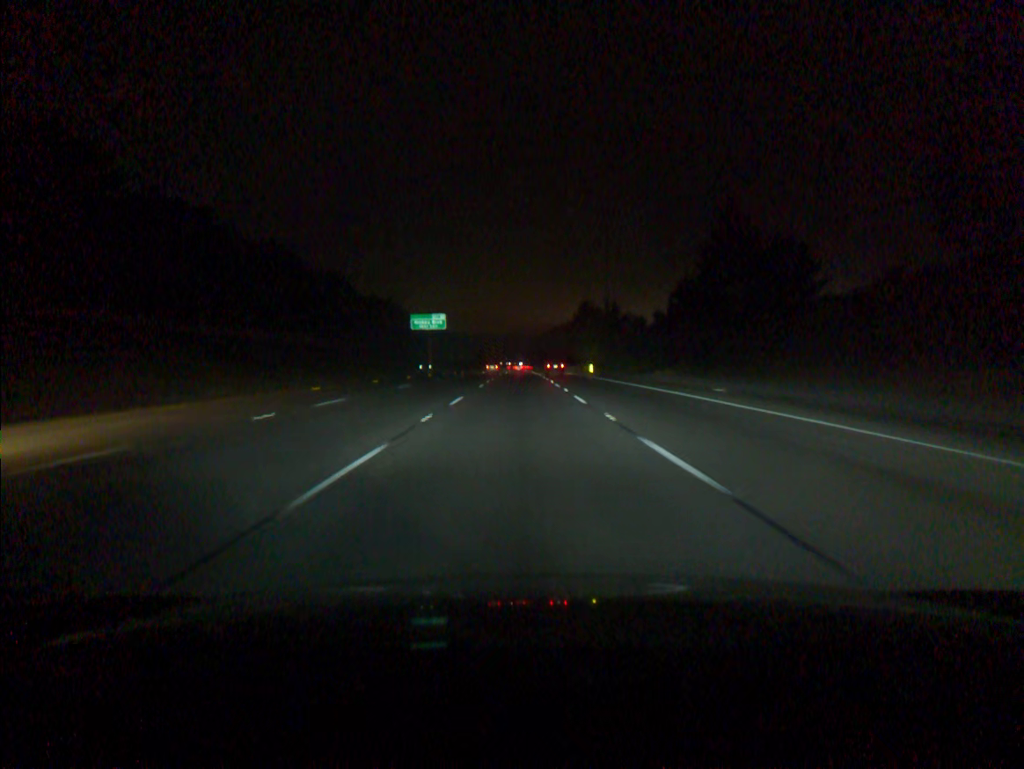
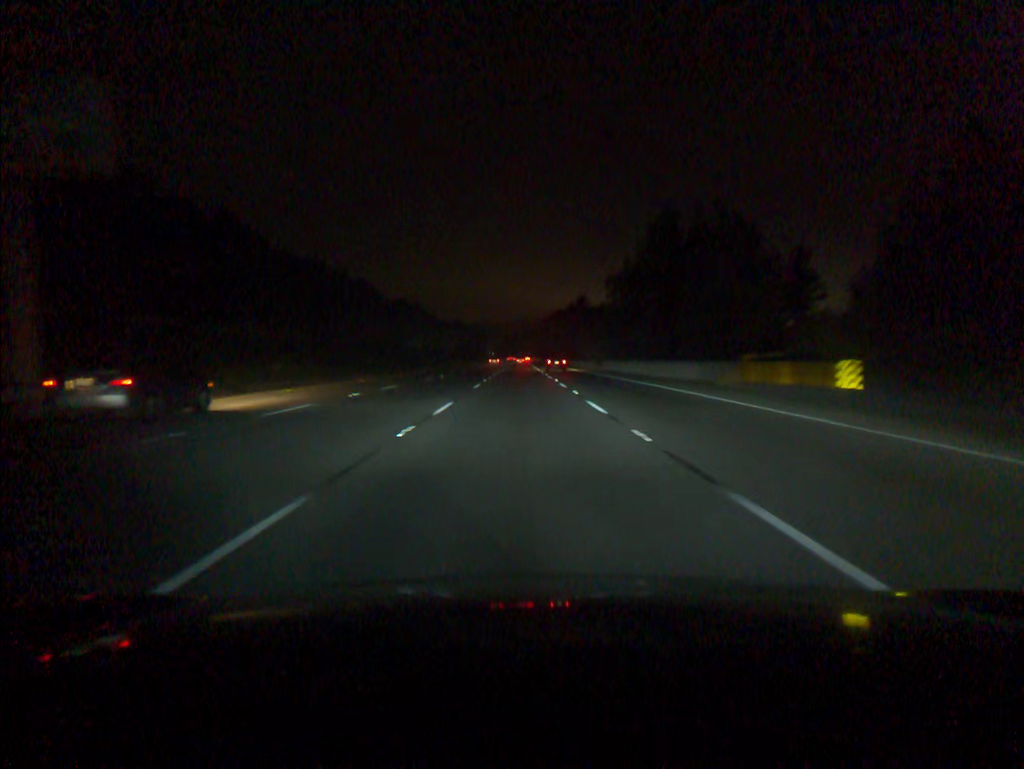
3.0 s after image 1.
(+0.1, +92.3) m; 0°
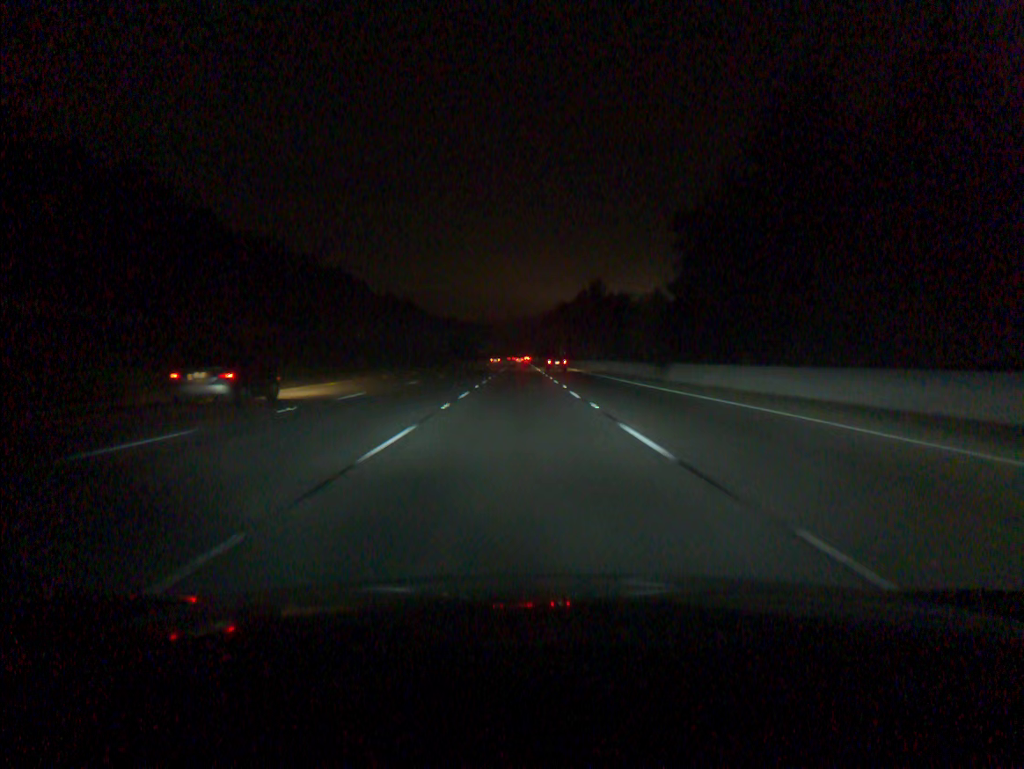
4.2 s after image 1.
(0.0, +36.6) m; 0°
